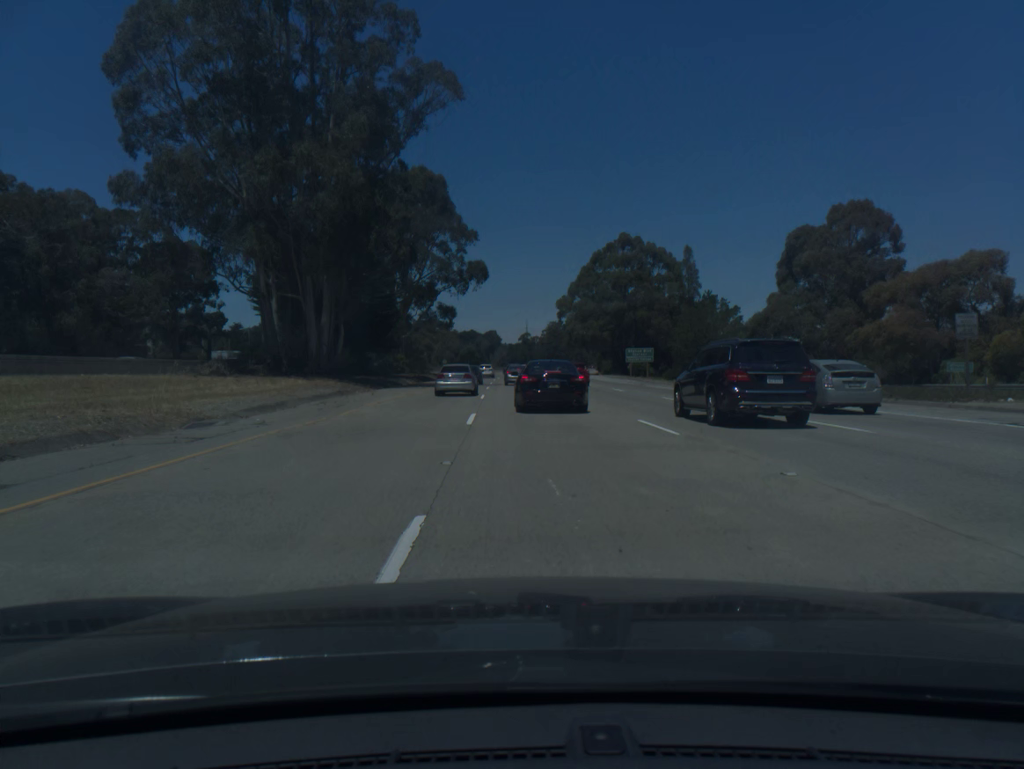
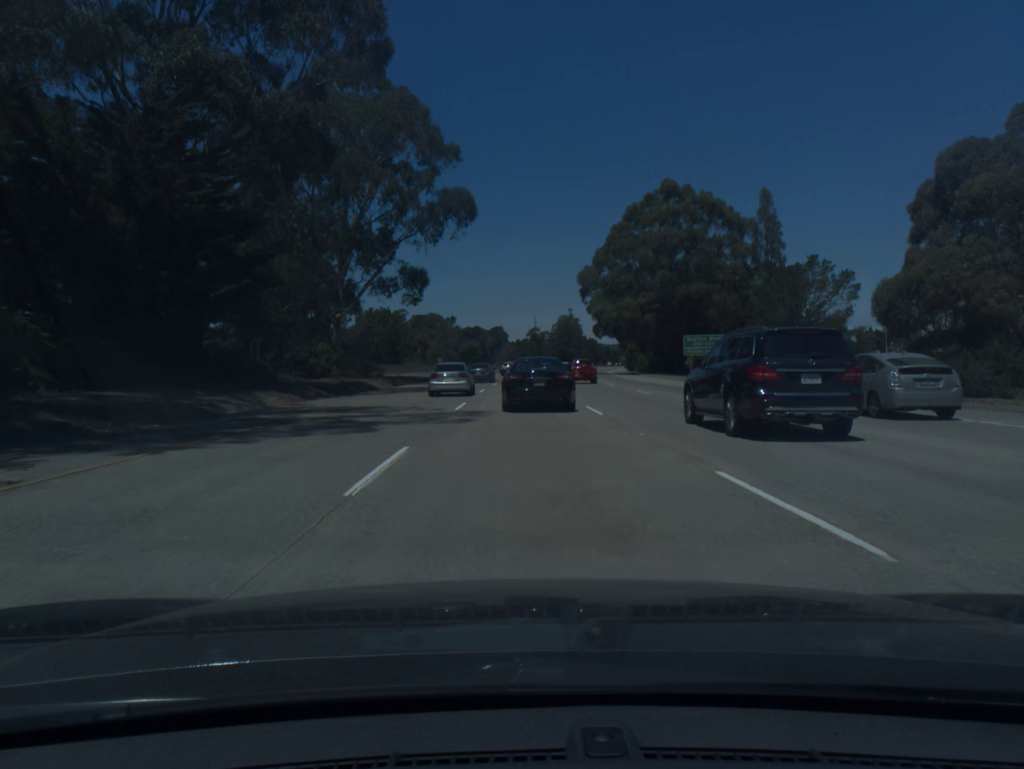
(-0.2, +38.3) m; -1°
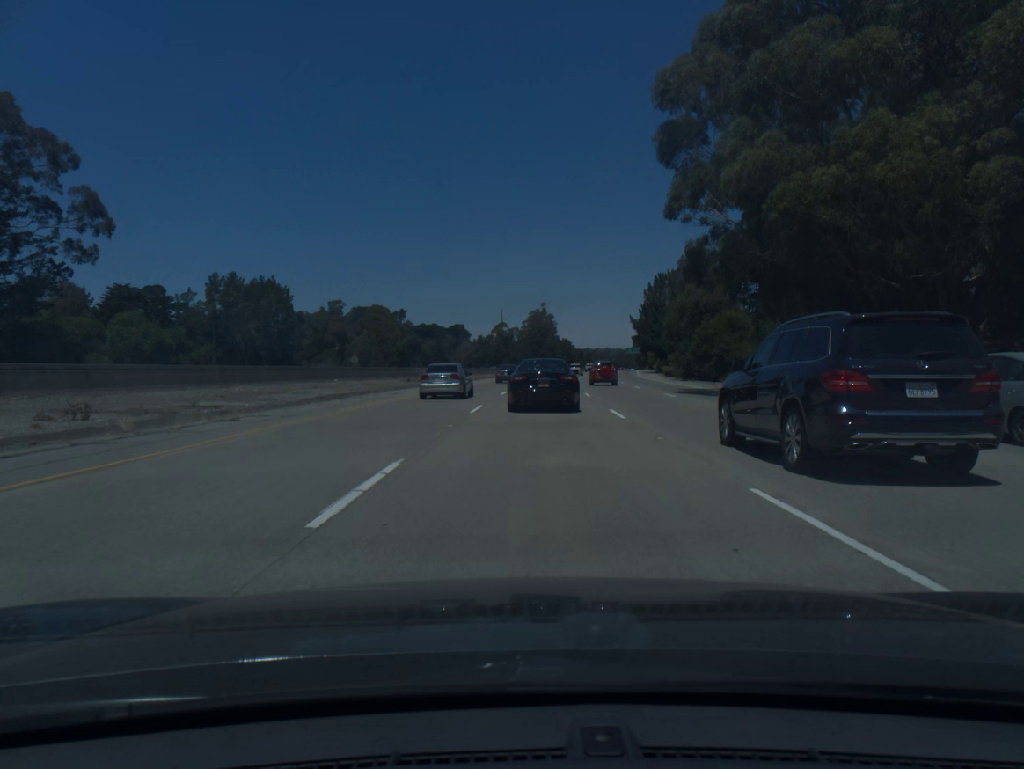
(+0.6, +74.7) m; +2°
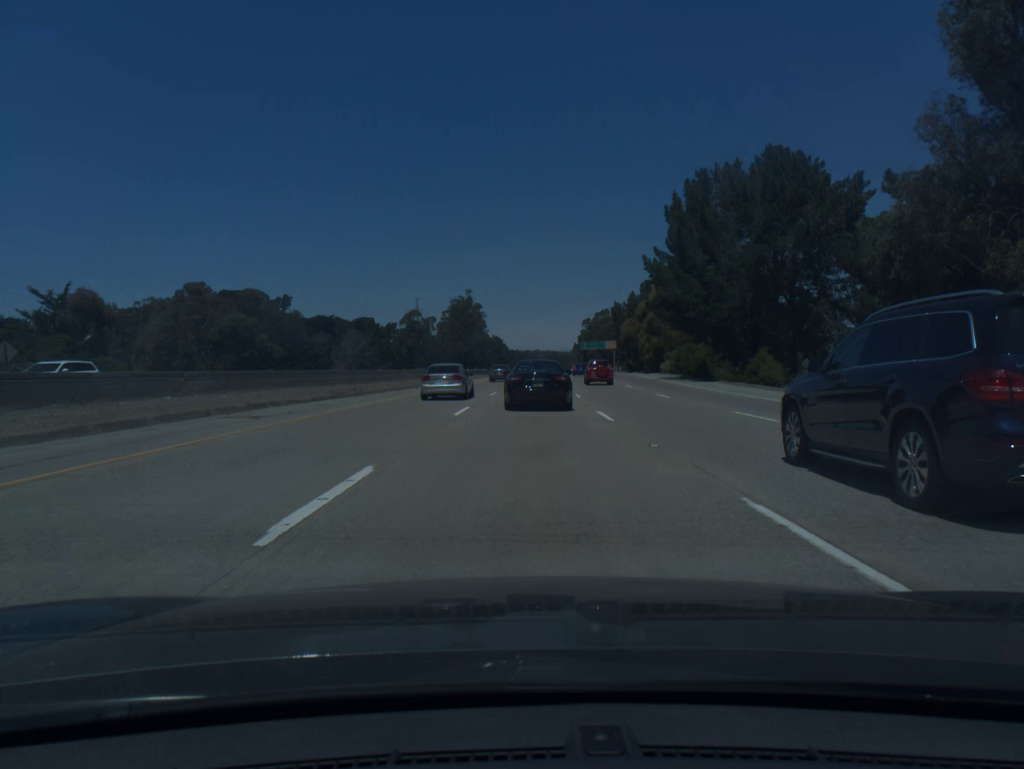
(+3.4, +73.6) m; +5°
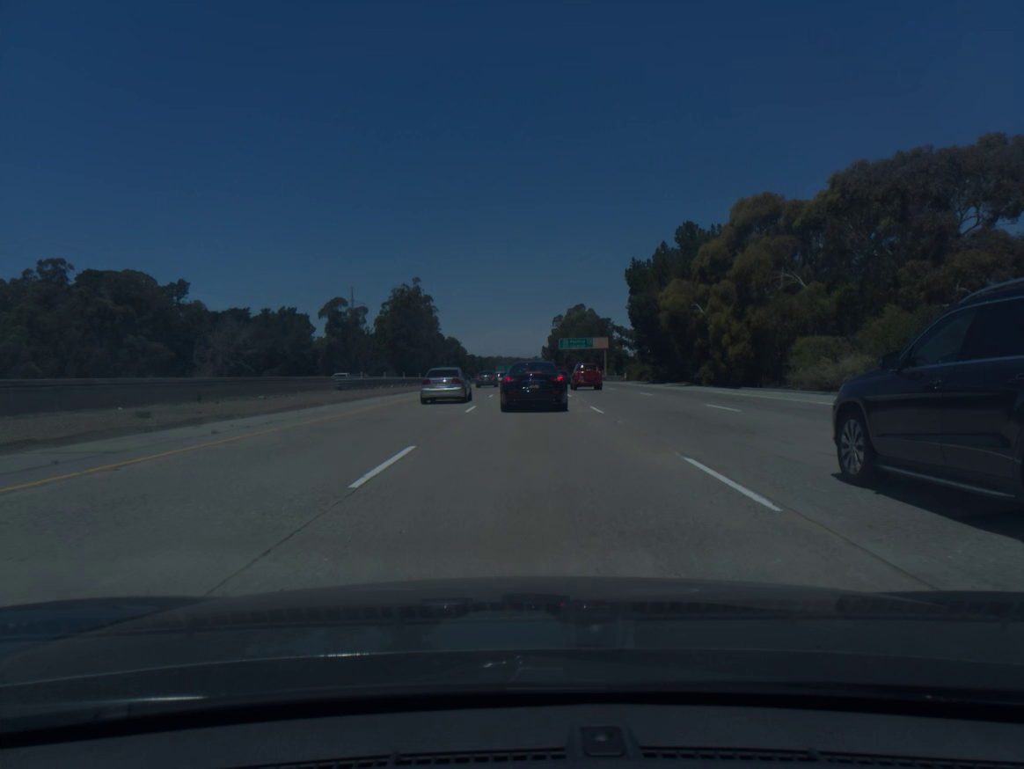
(+1.5, +55.3) m; +3°
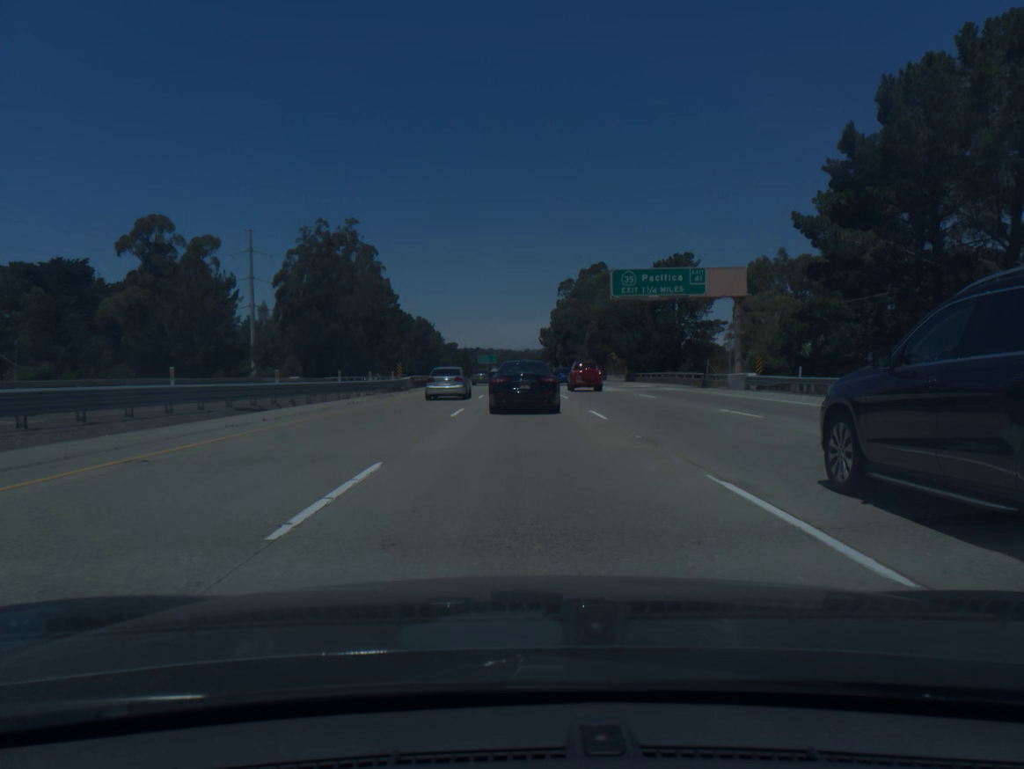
(+0.9, +90.5) m; +1°
